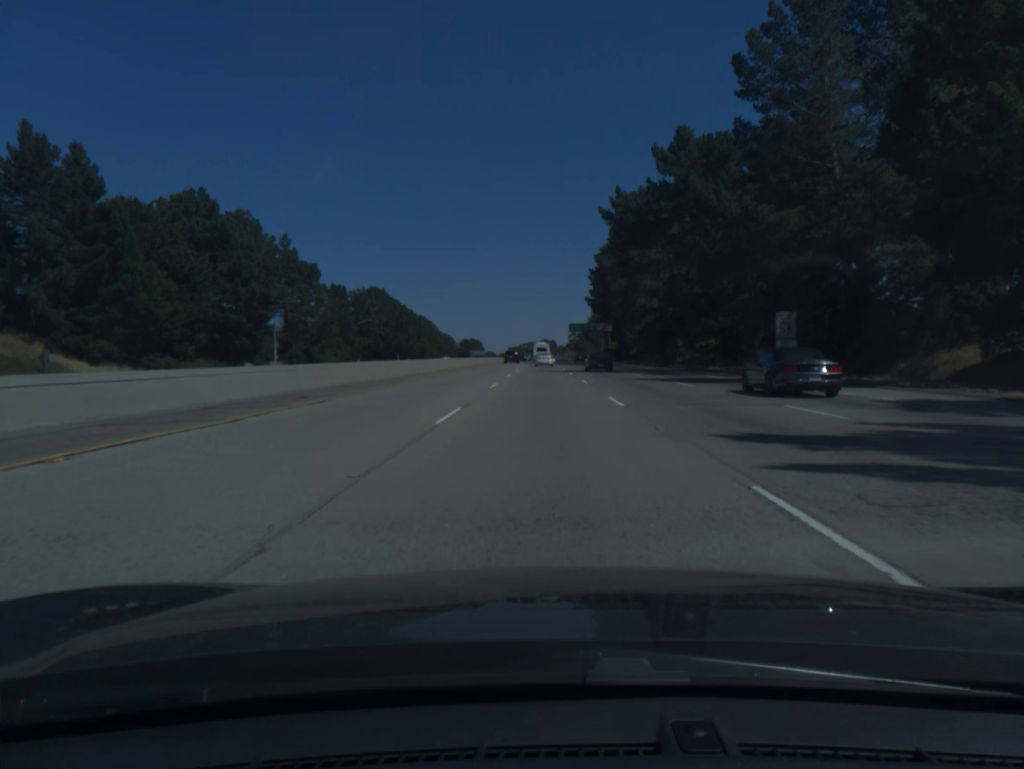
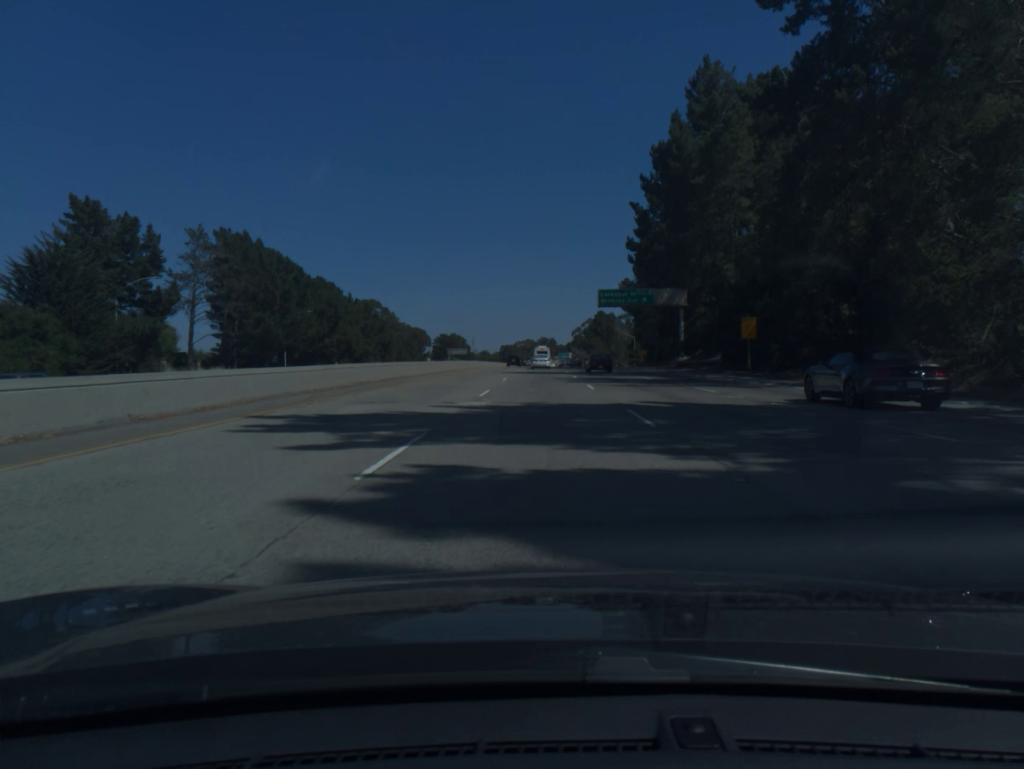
(-0.1, +92.2) m; 0°
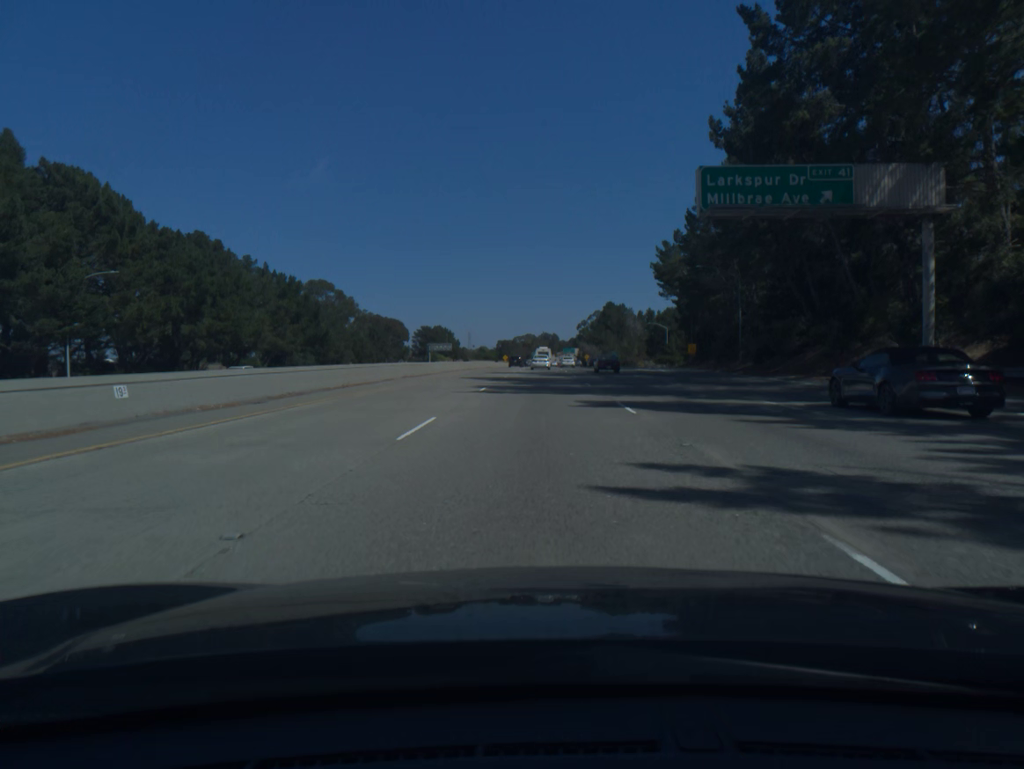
(0.0, +55.6) m; 0°
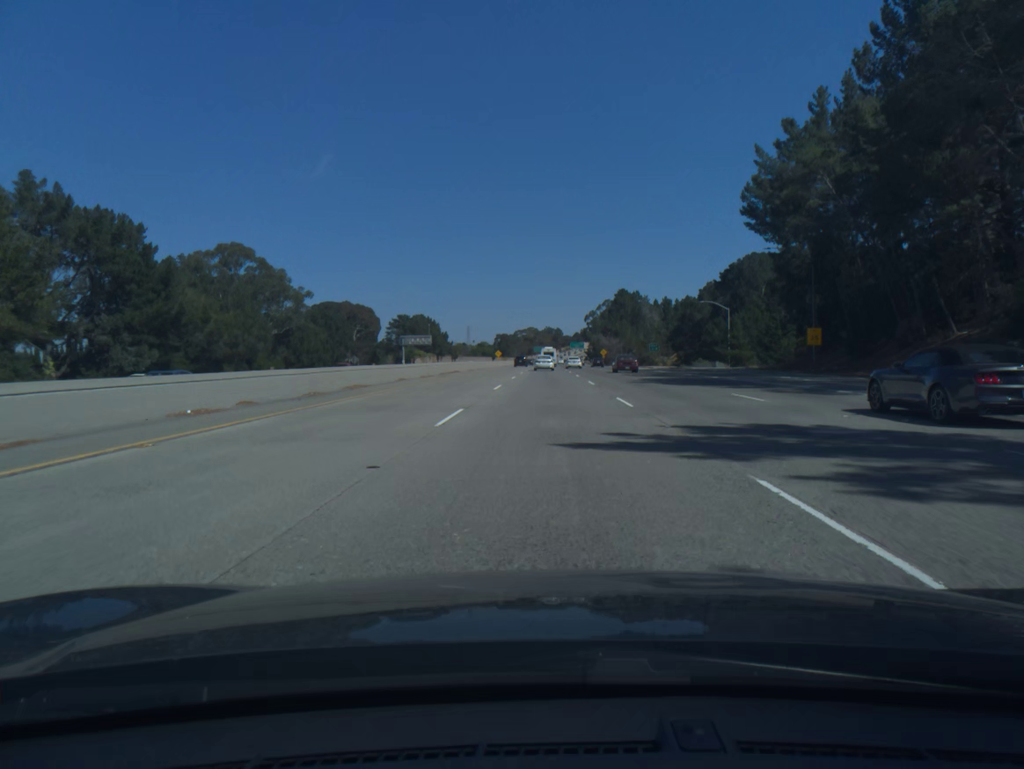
(-0.1, +55.6) m; 0°
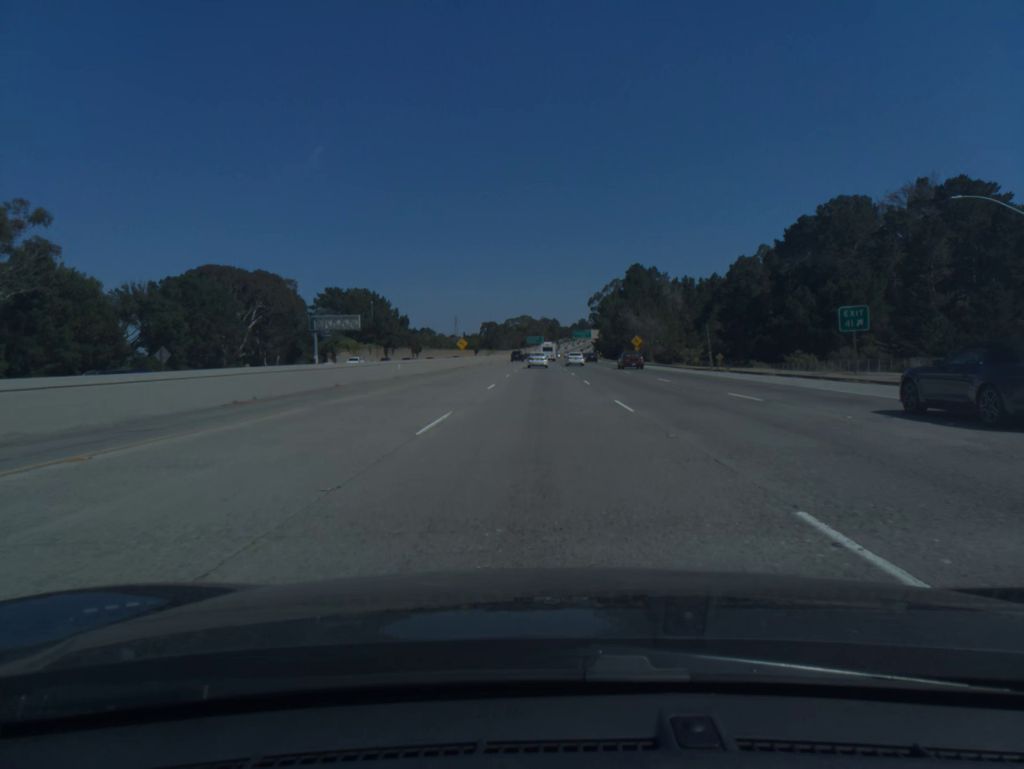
(+0.4, +74.3) m; 0°
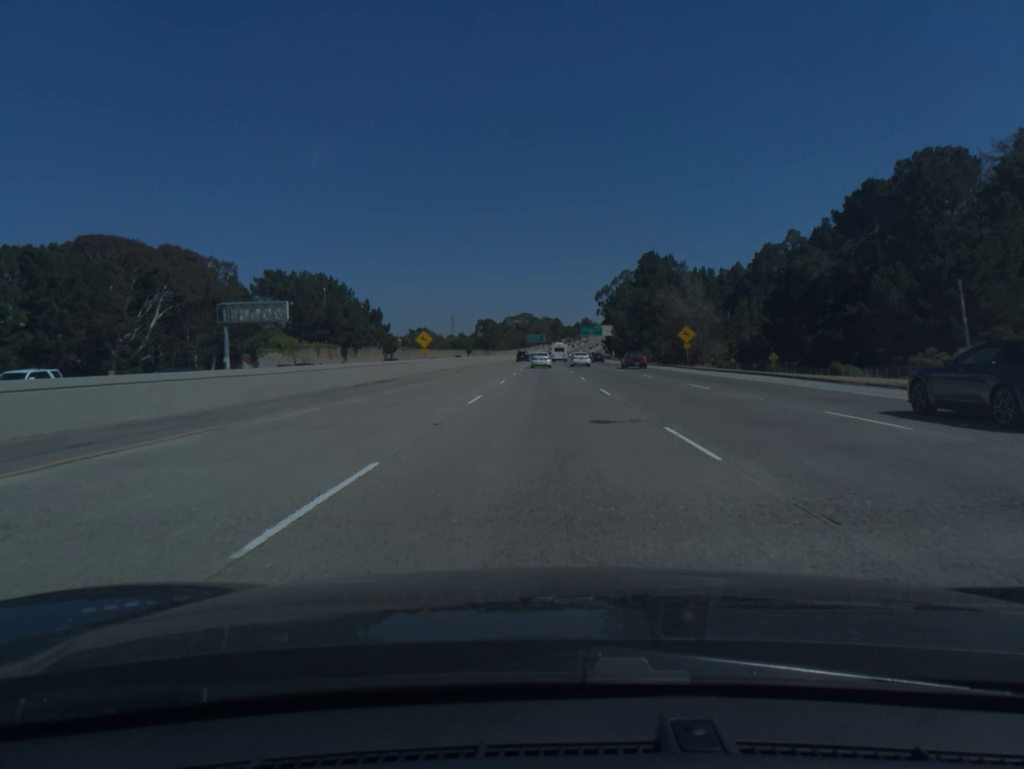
(-0.1, +37.1) m; 0°
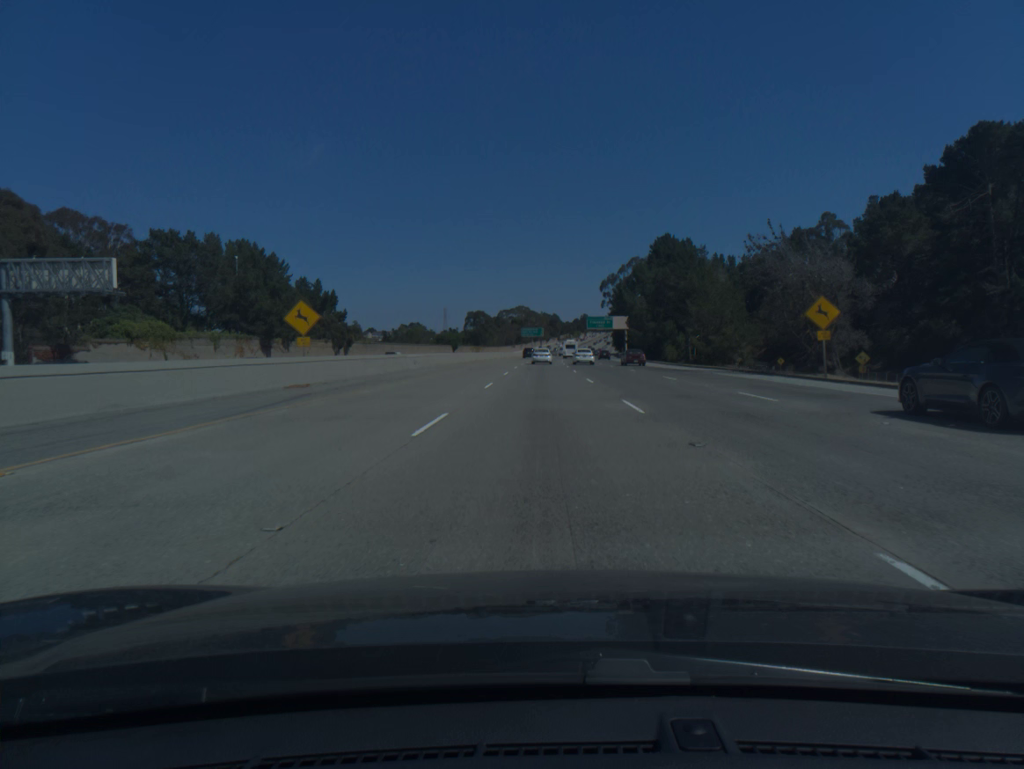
(0.0, +37.1) m; 0°
